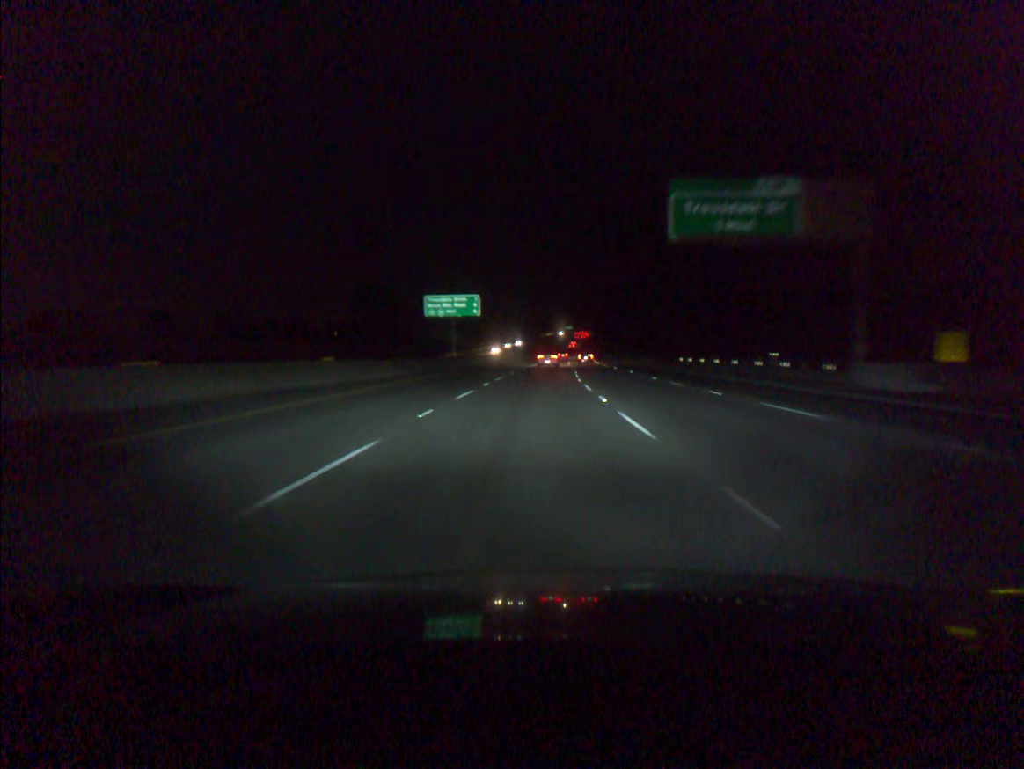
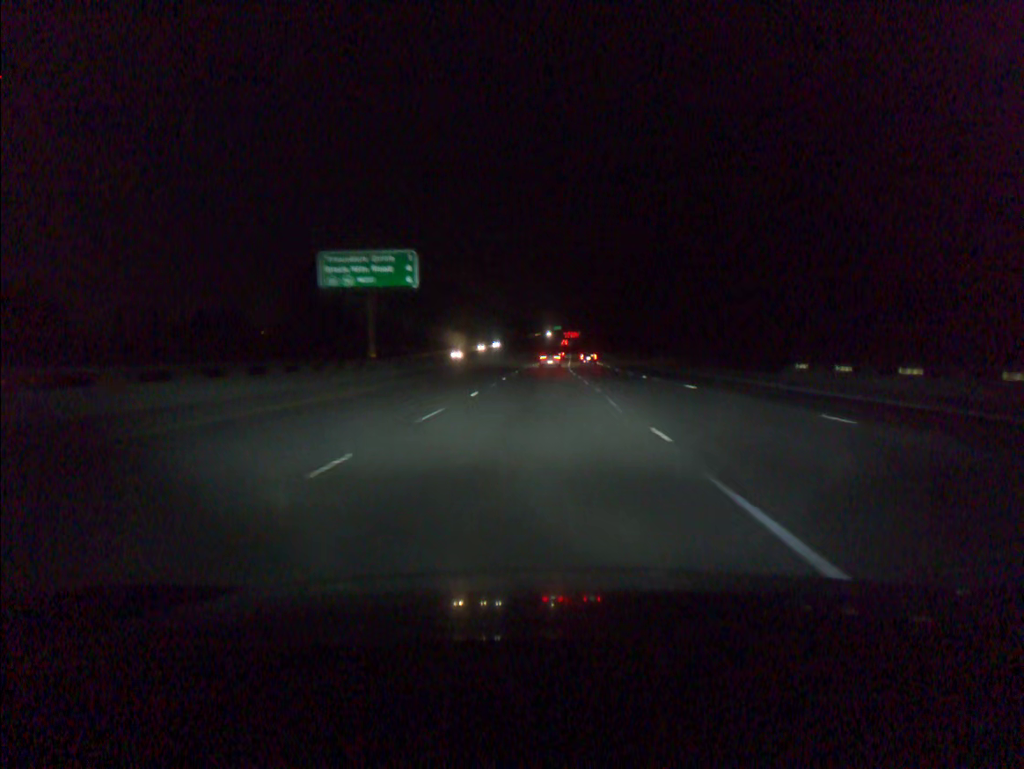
(+0.3, +37.8) m; +1°
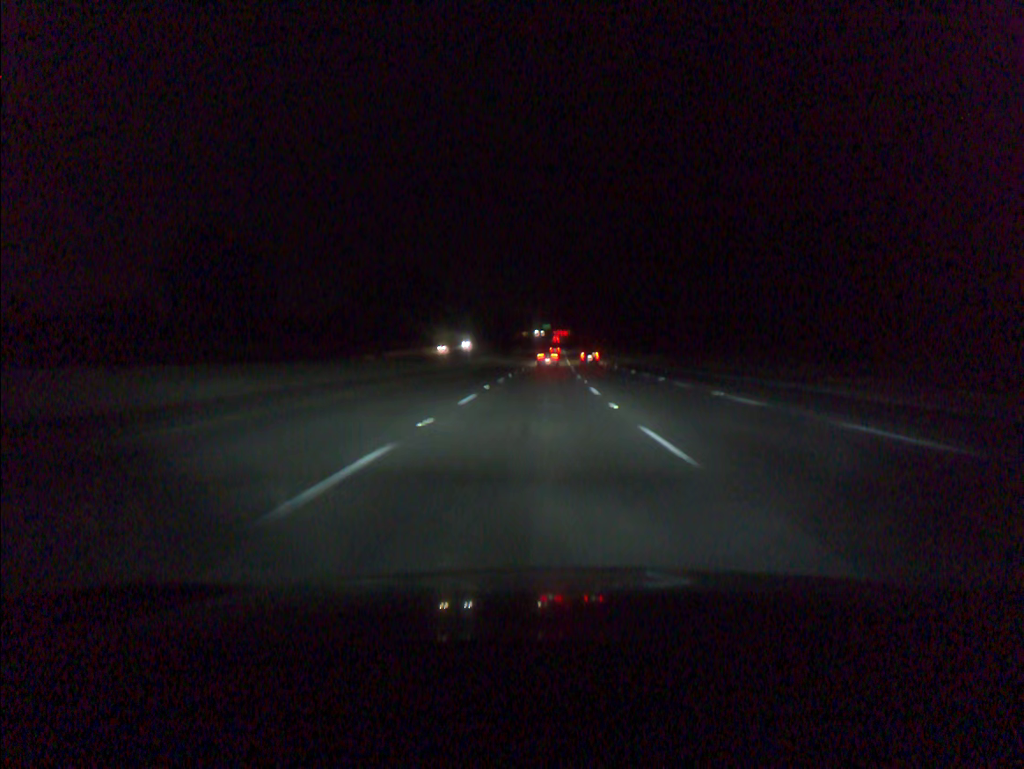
(+0.3, +37.7) m; +1°
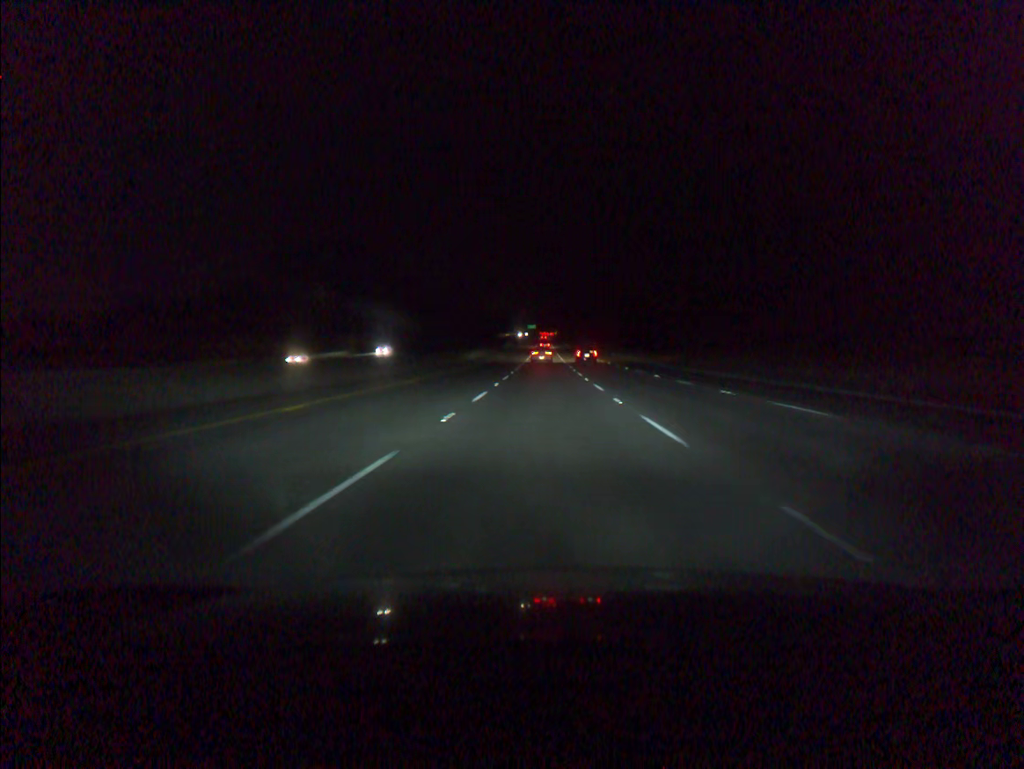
(+0.6, +56.5) m; +1°
